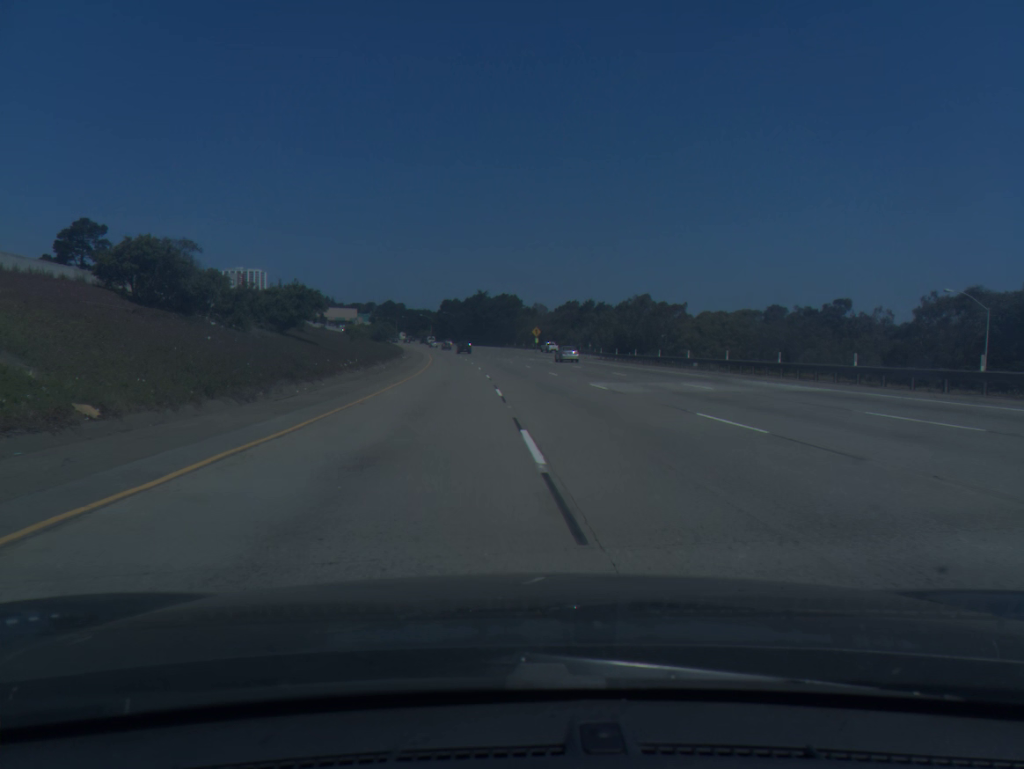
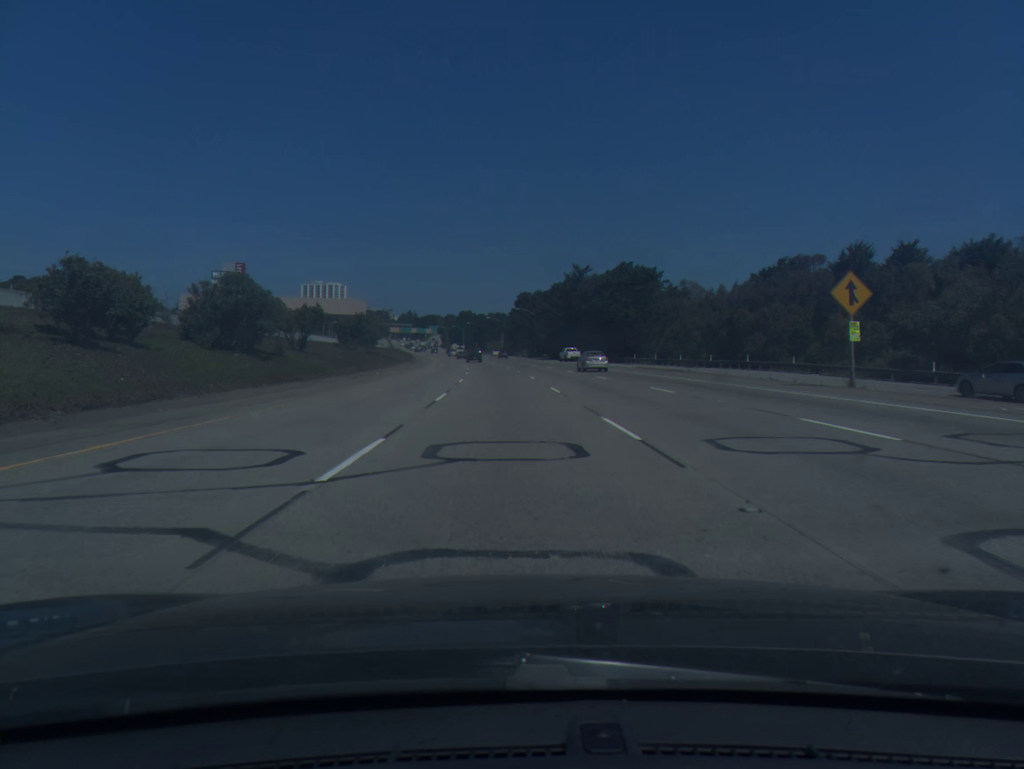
(-5.7, +102.5) m; -6°
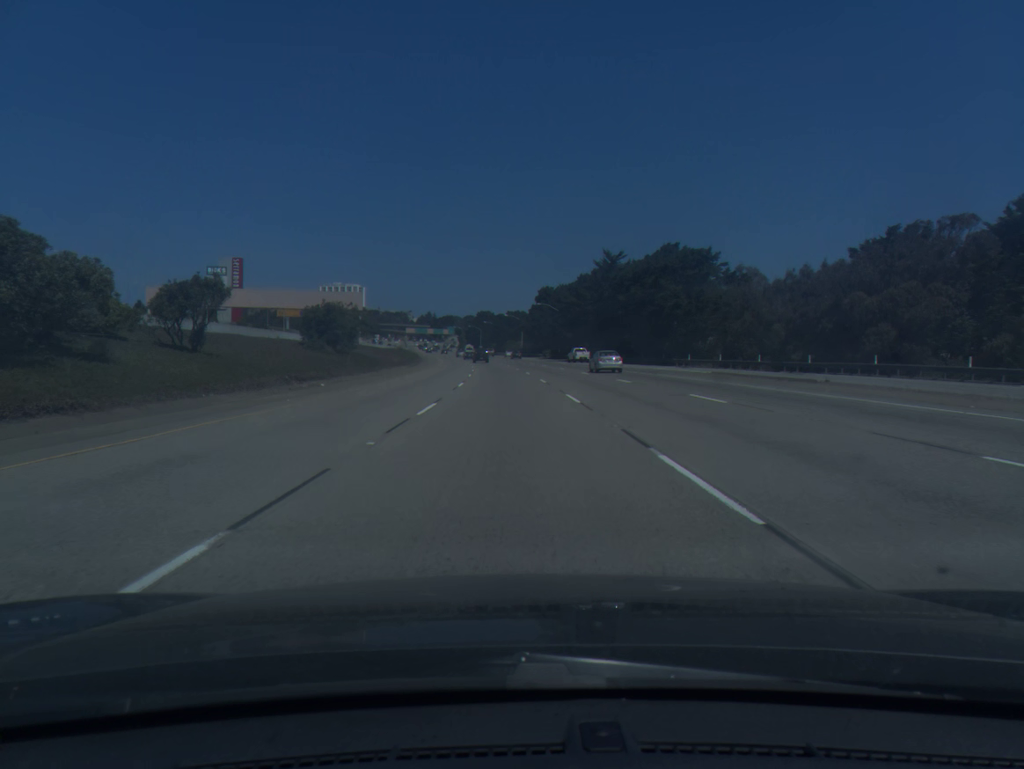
(-0.2, +20.3) m; -1°
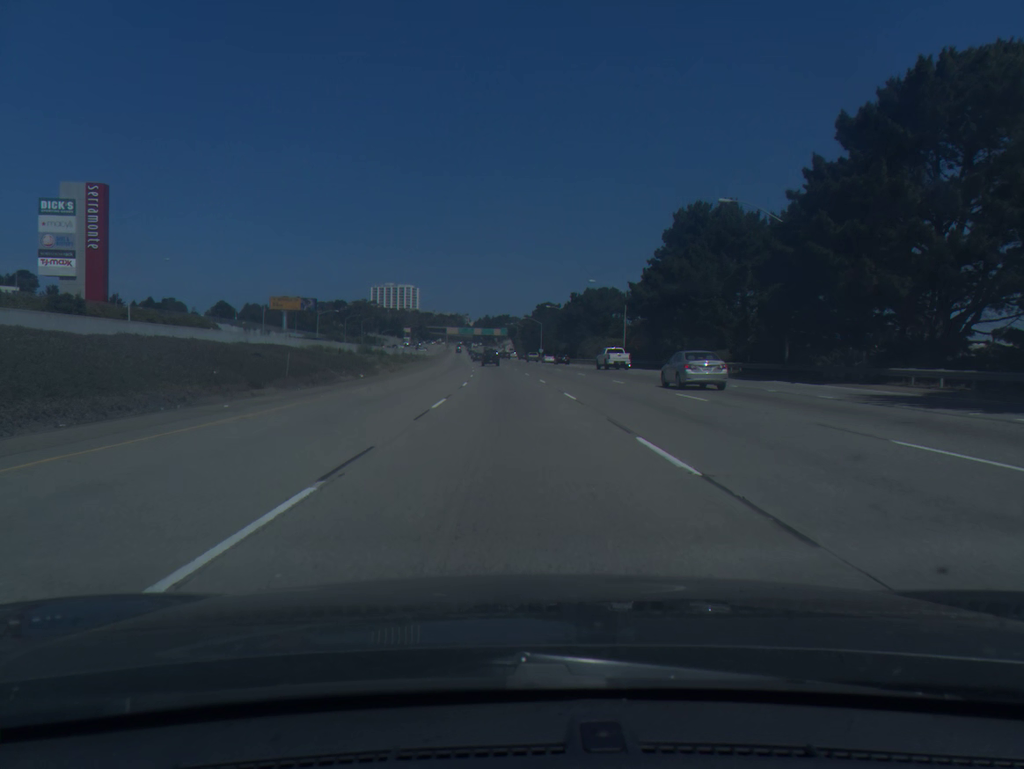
(-4.5, +99.7) m; -5°
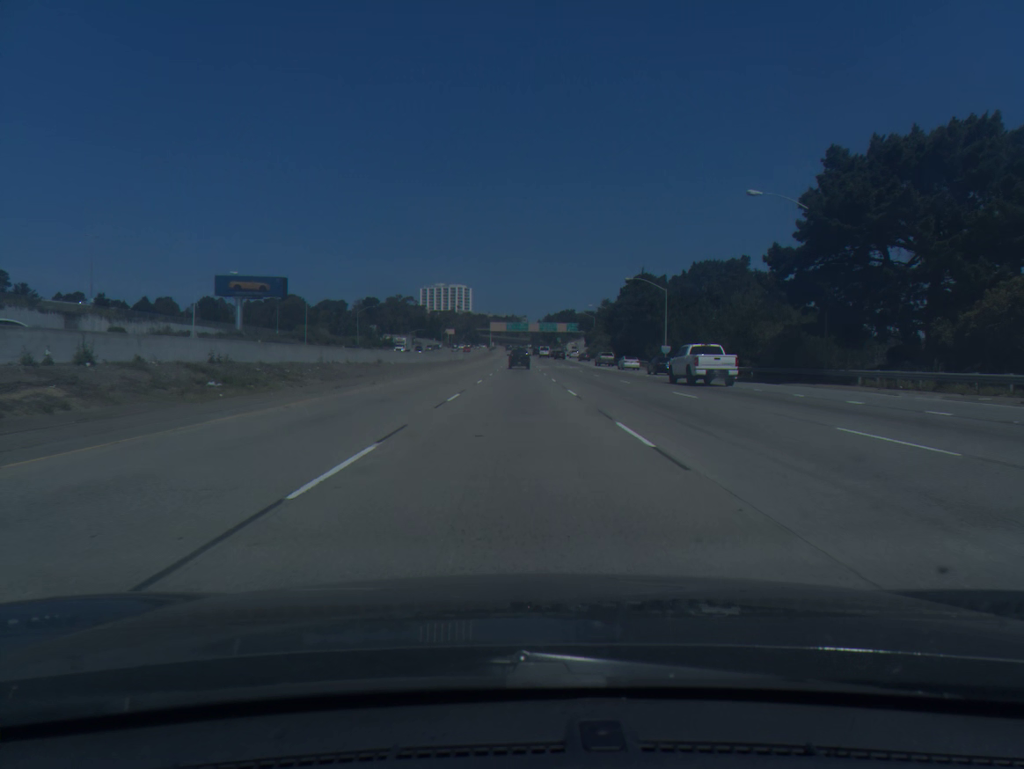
(-4.2, +99.5) m; -4°
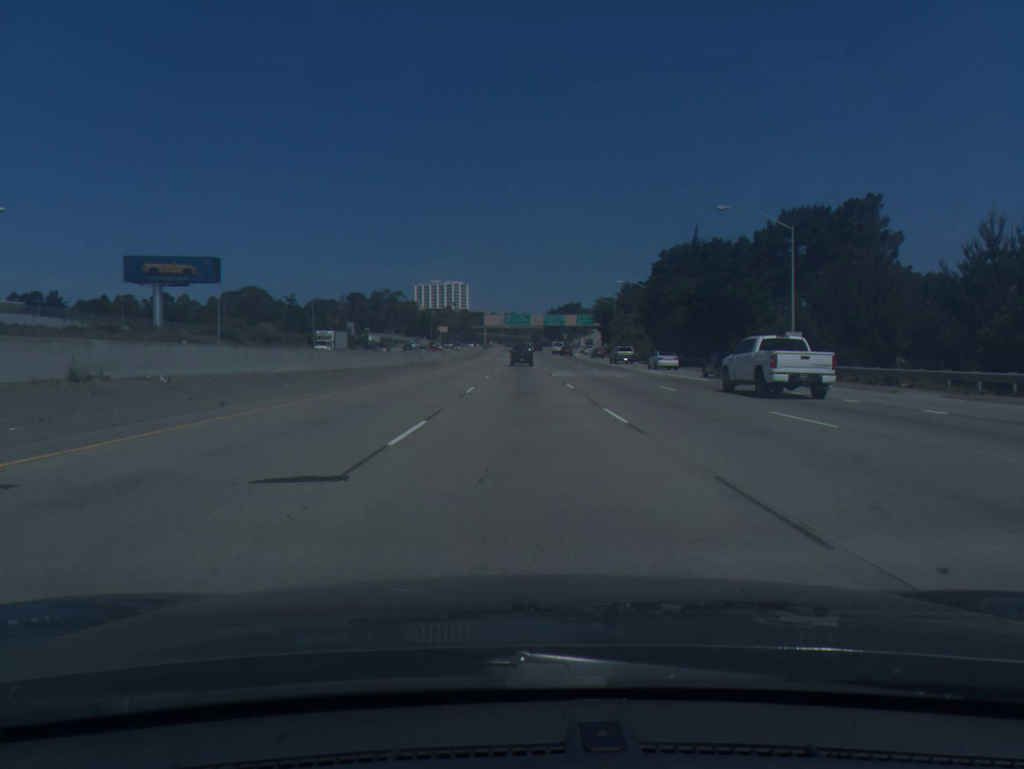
(-0.2, +39.9) m; 0°
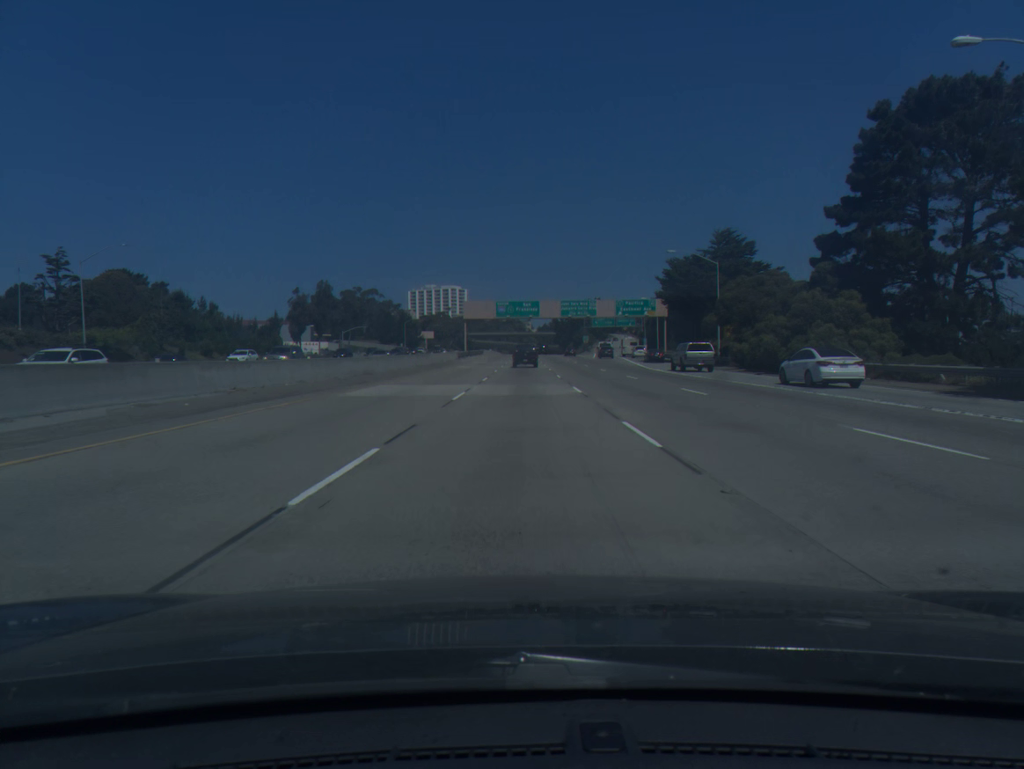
(+0.3, +77.5) m; 0°
